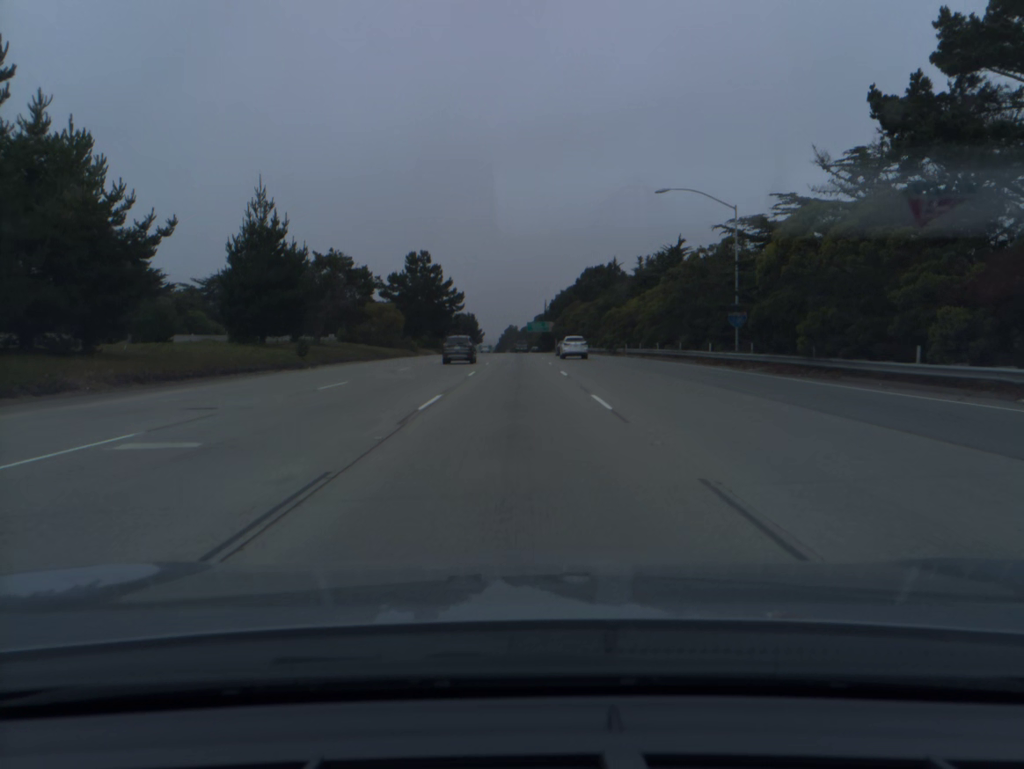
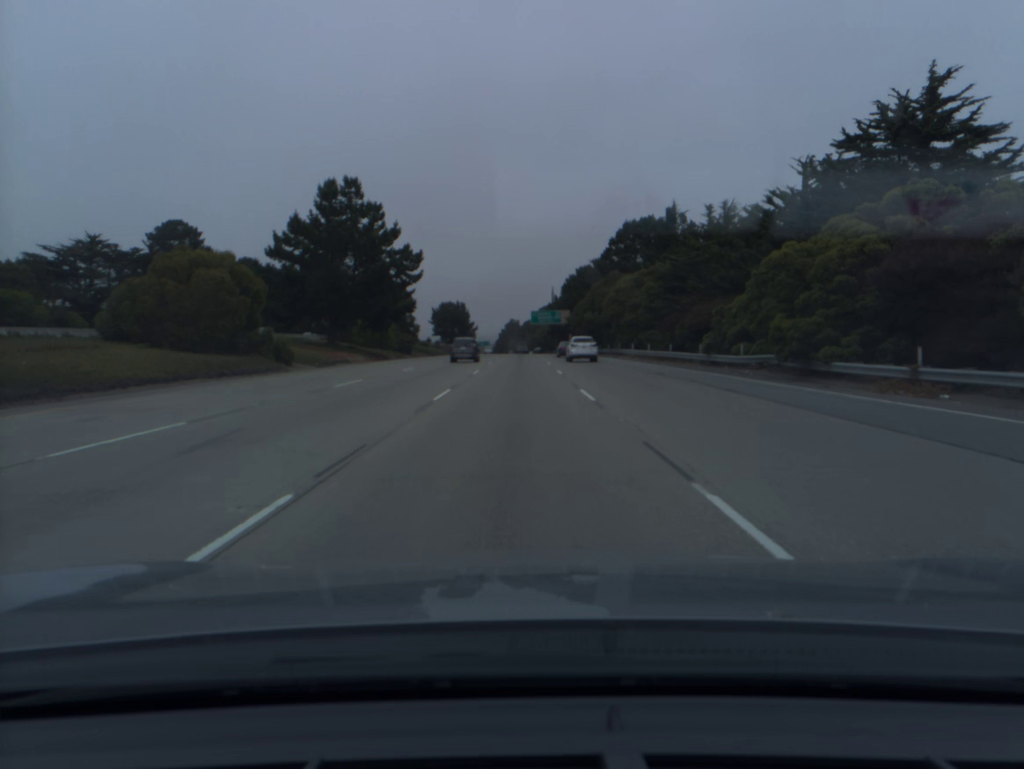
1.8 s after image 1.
(0.0, +55.8) m; 0°
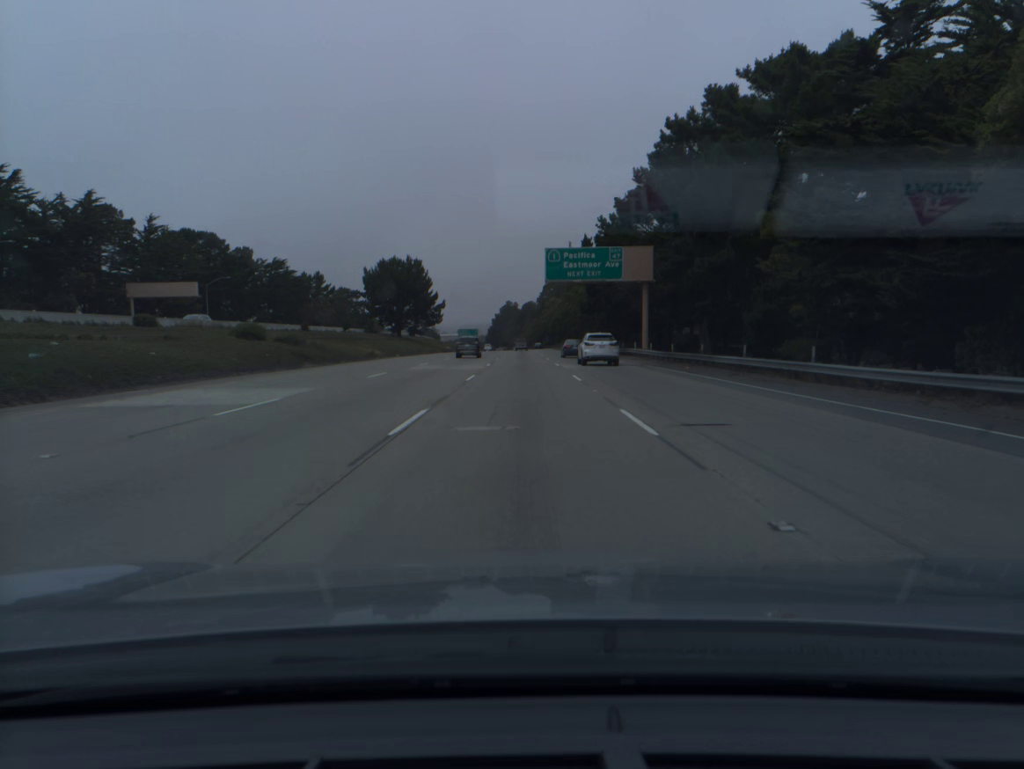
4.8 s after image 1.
(-0.4, +94.4) m; 0°
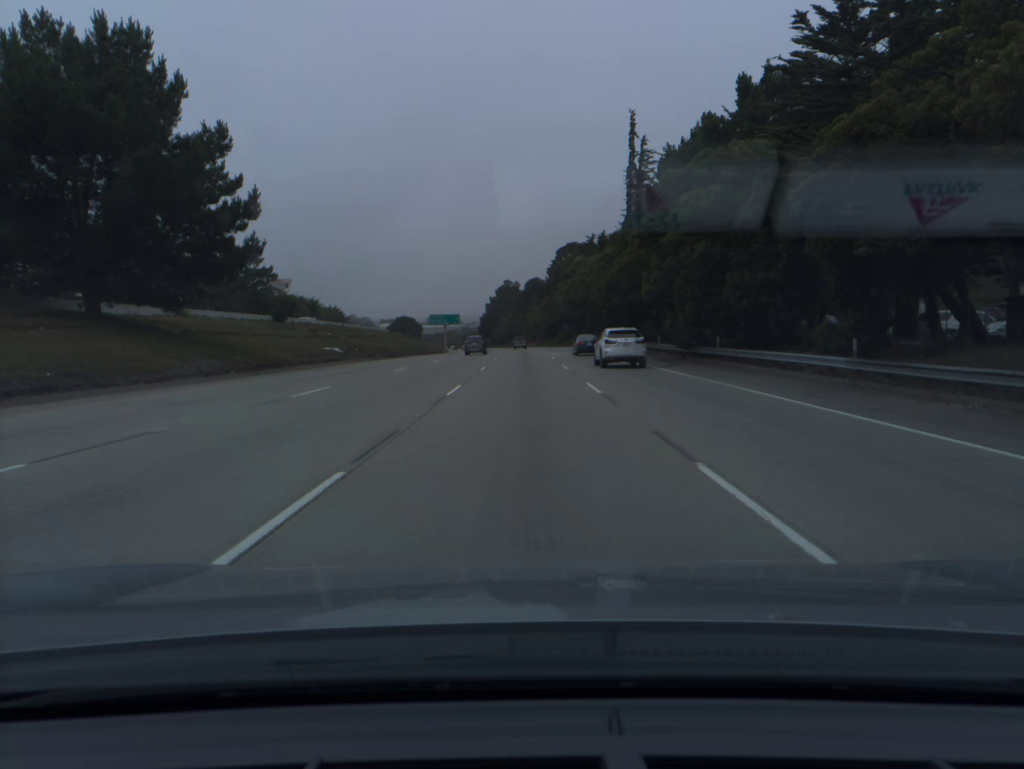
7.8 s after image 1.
(-0.1, +94.4) m; 0°
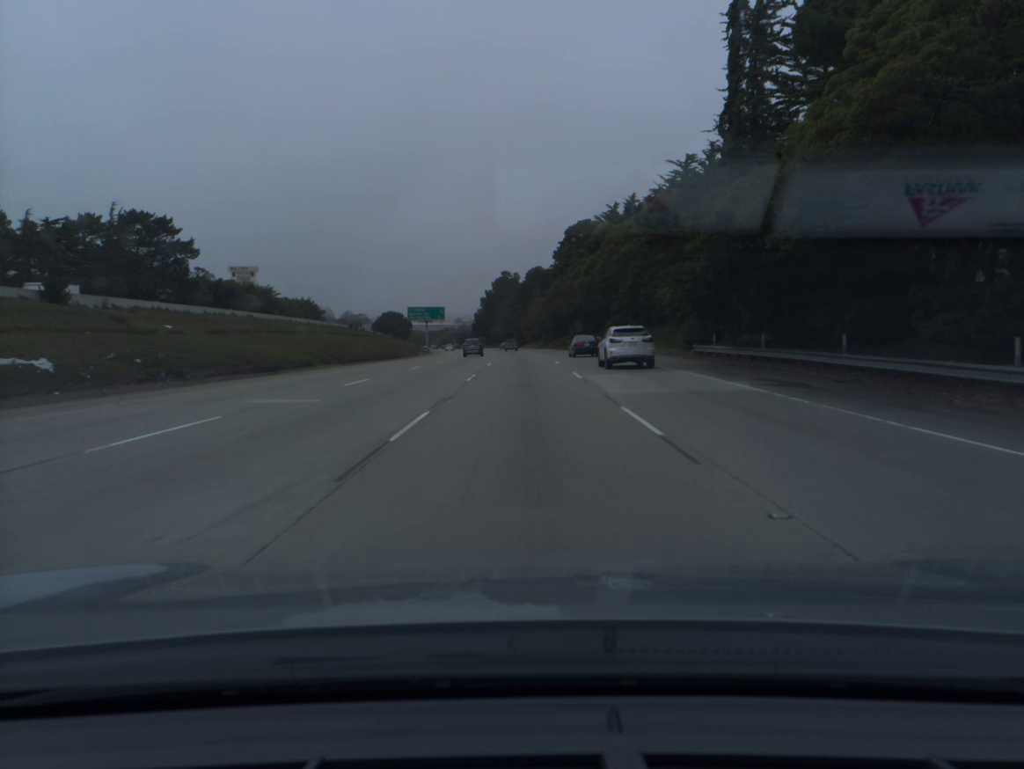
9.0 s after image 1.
(0.0, +37.6) m; 0°
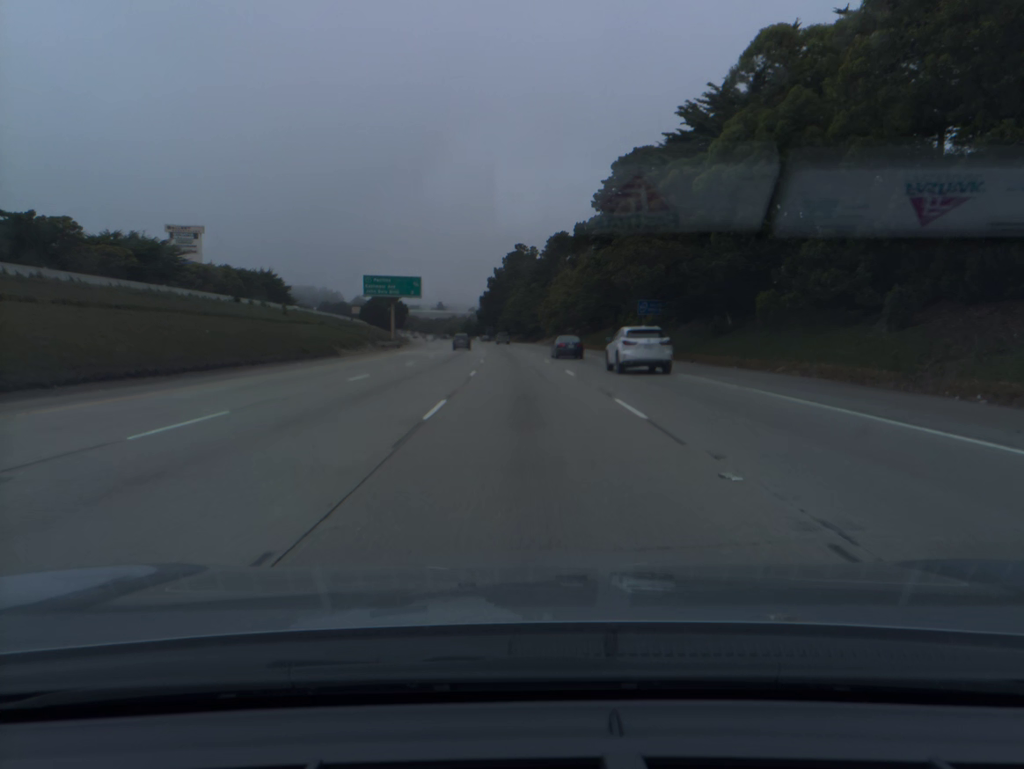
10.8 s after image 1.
(-0.3, +56.3) m; -1°
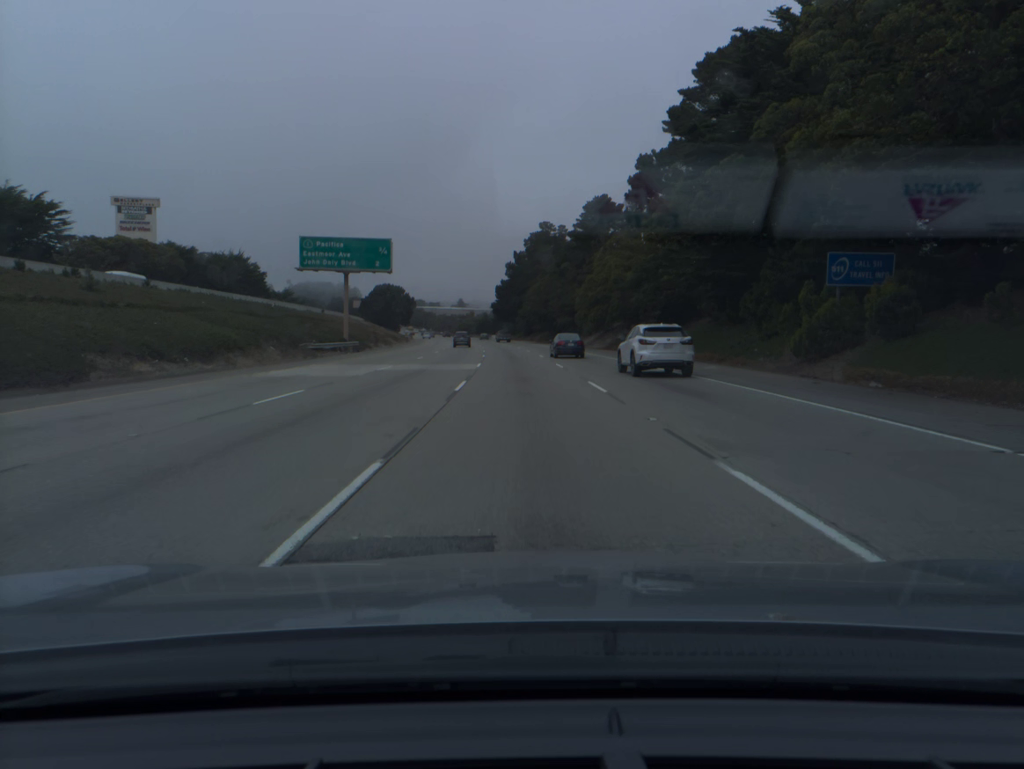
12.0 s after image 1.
(-0.5, +37.5) m; -2°
